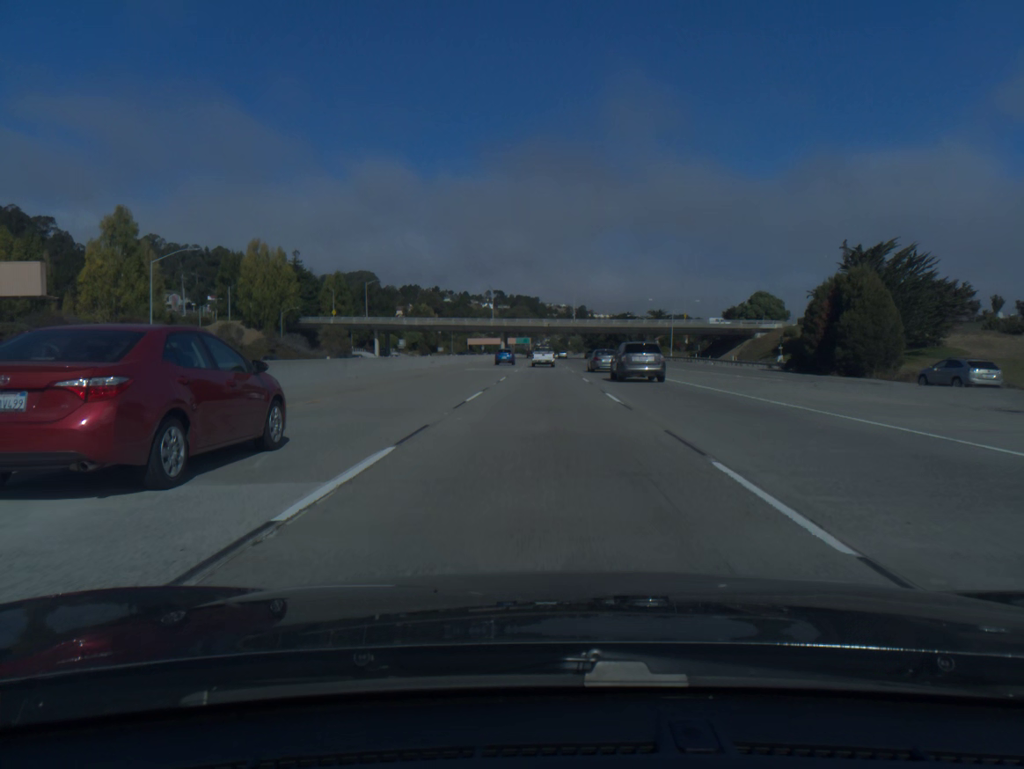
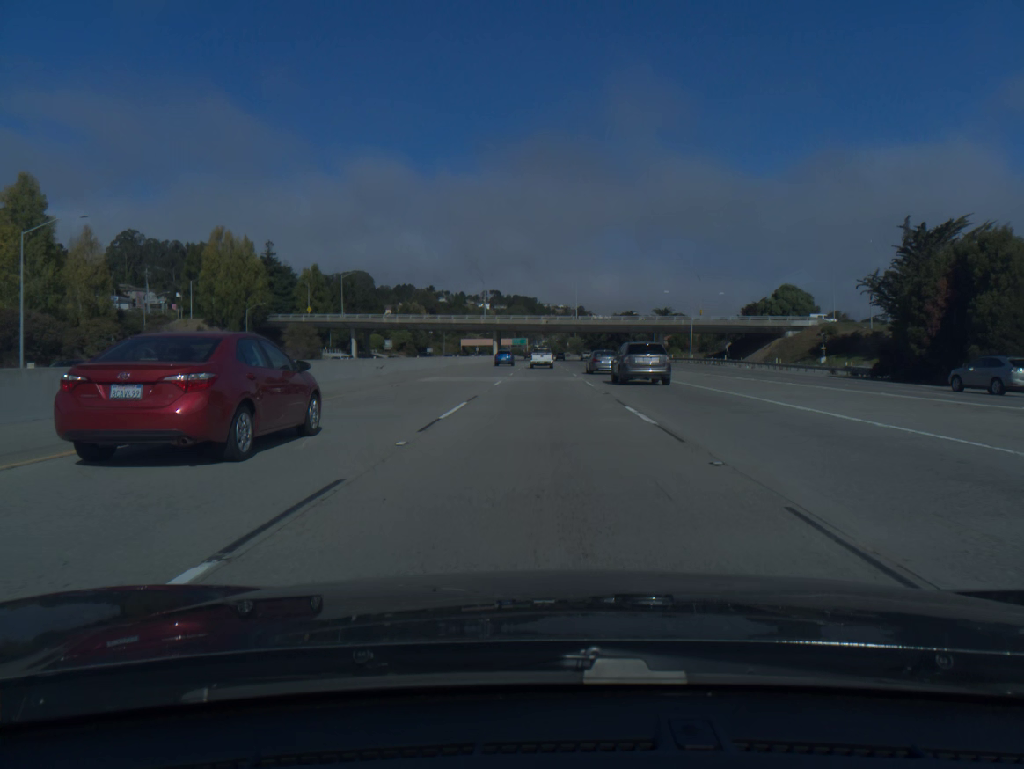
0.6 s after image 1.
(0.0, +19.6) m; 0°
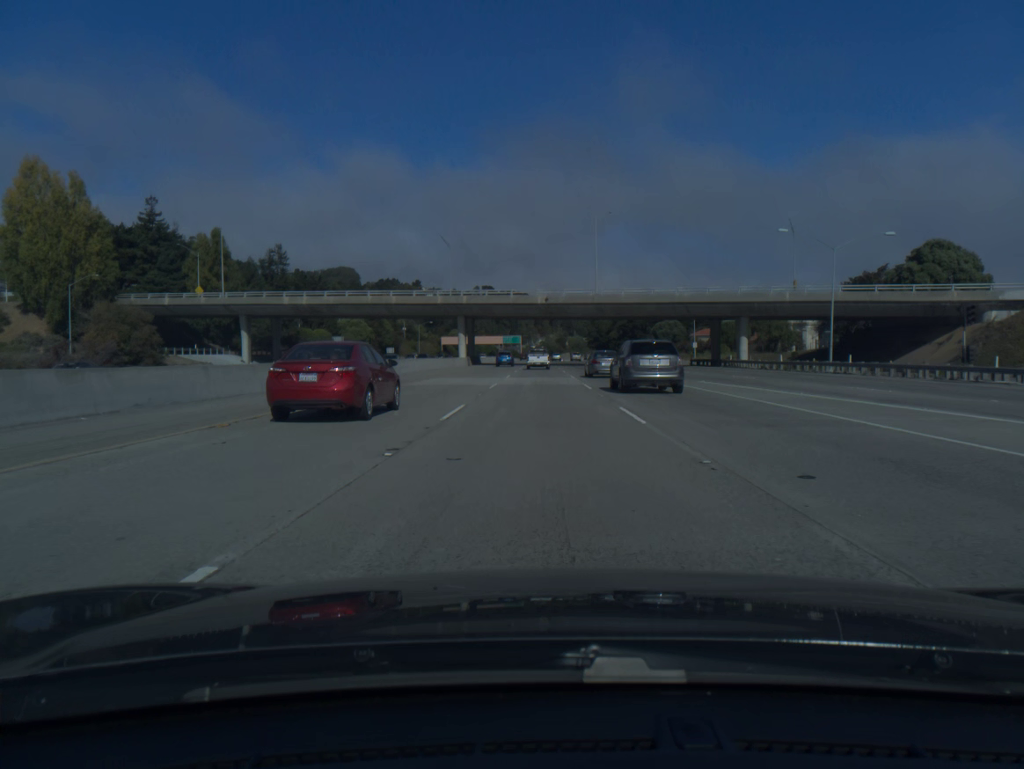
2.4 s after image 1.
(+0.2, +58.4) m; 0°
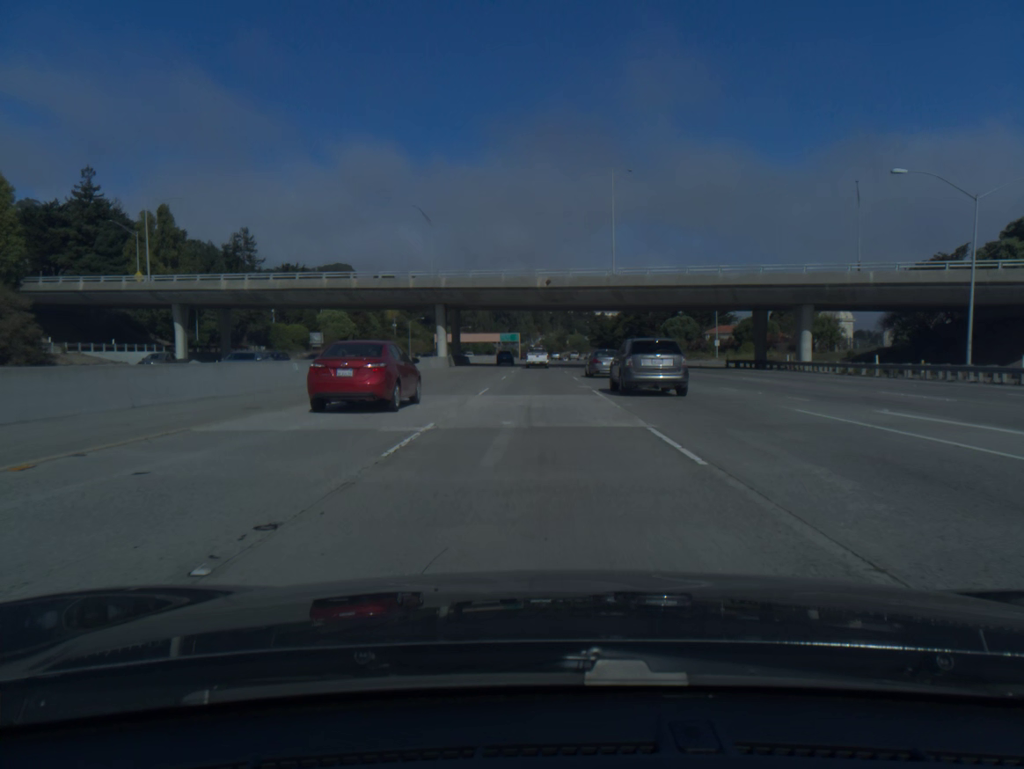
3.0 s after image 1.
(0.0, +19.4) m; 0°
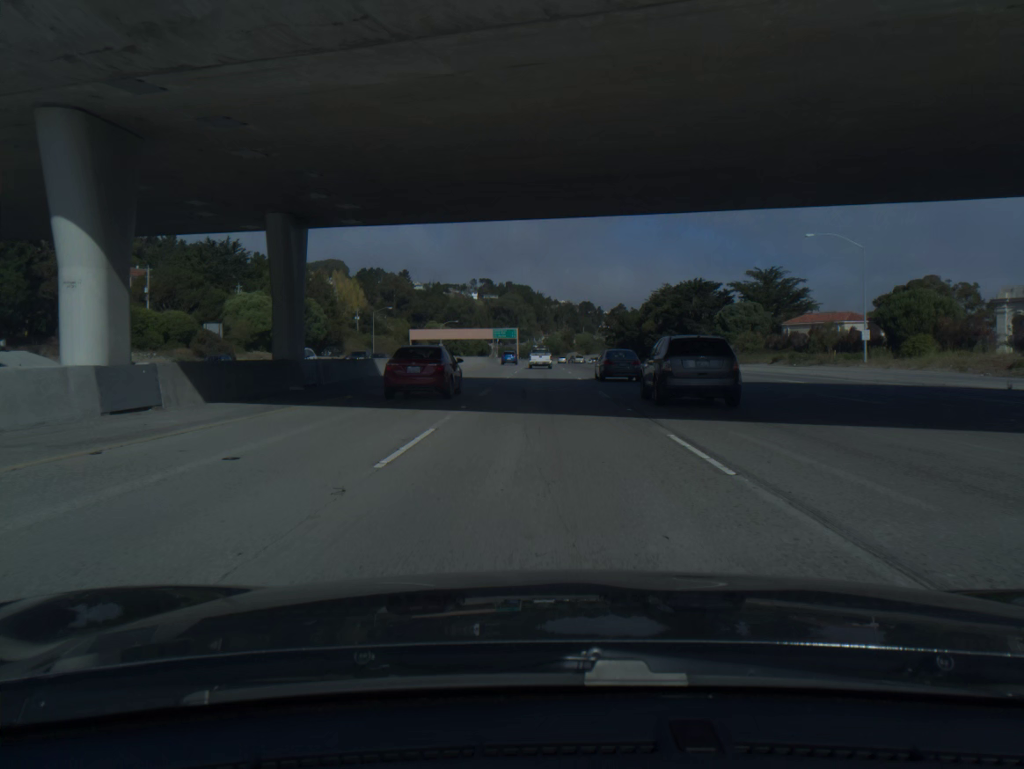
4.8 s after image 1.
(-0.2, +58.3) m; 0°
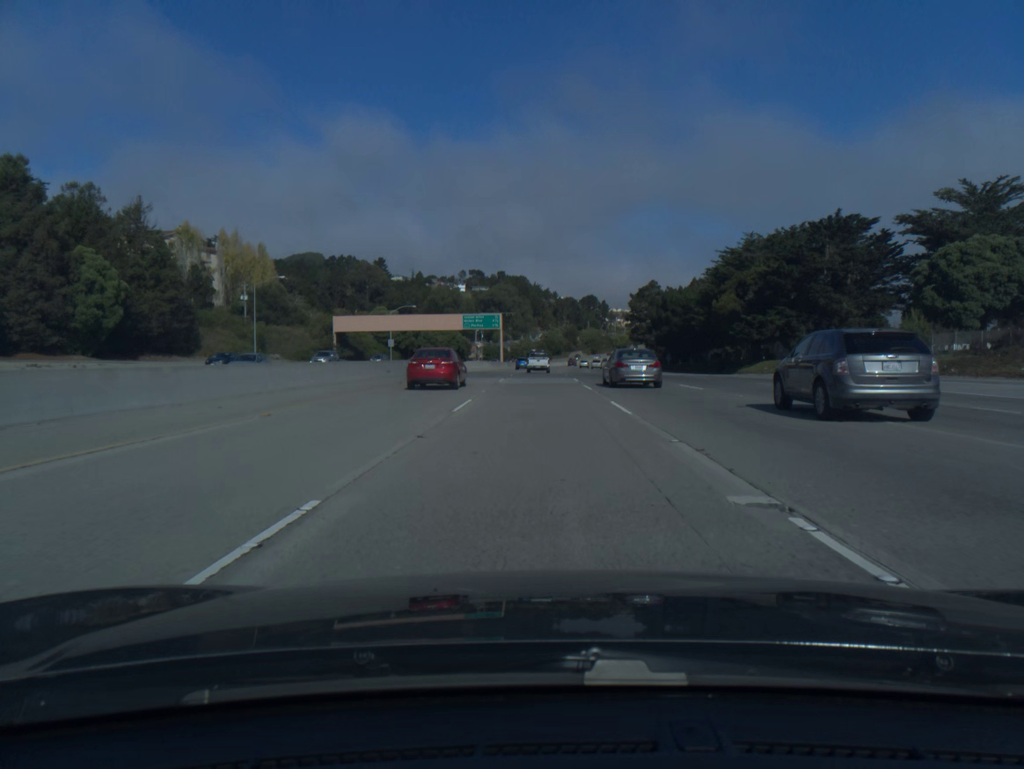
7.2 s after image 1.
(+0.1, +77.7) m; 0°
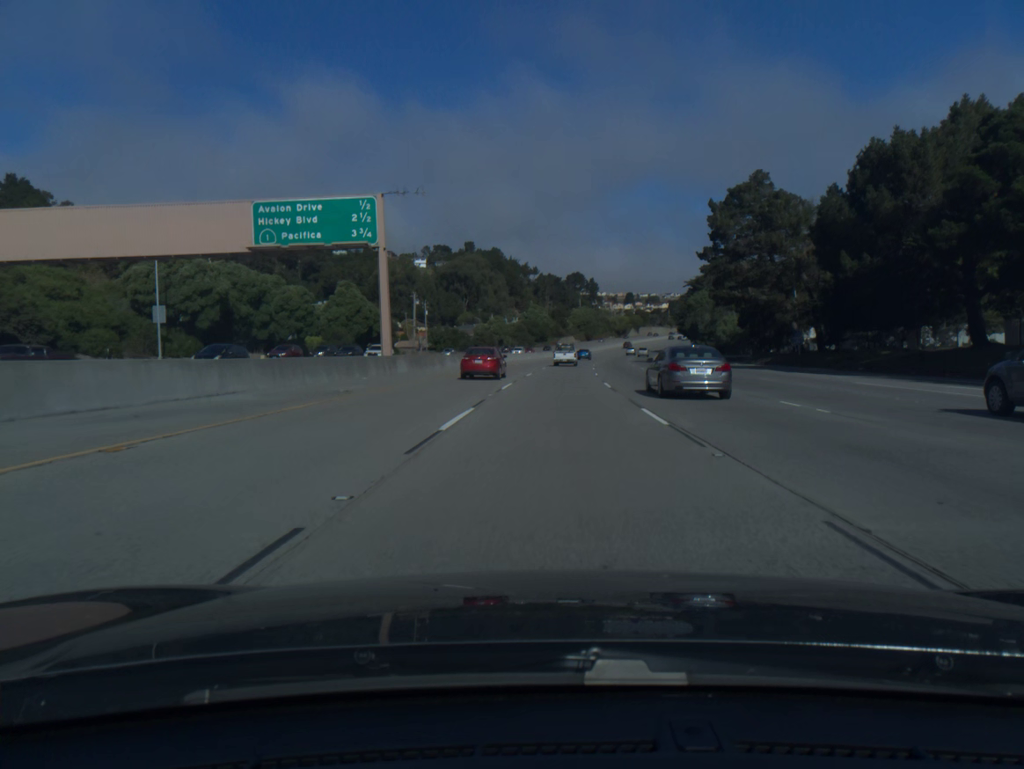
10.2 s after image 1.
(+0.2, +97.1) m; +1°
